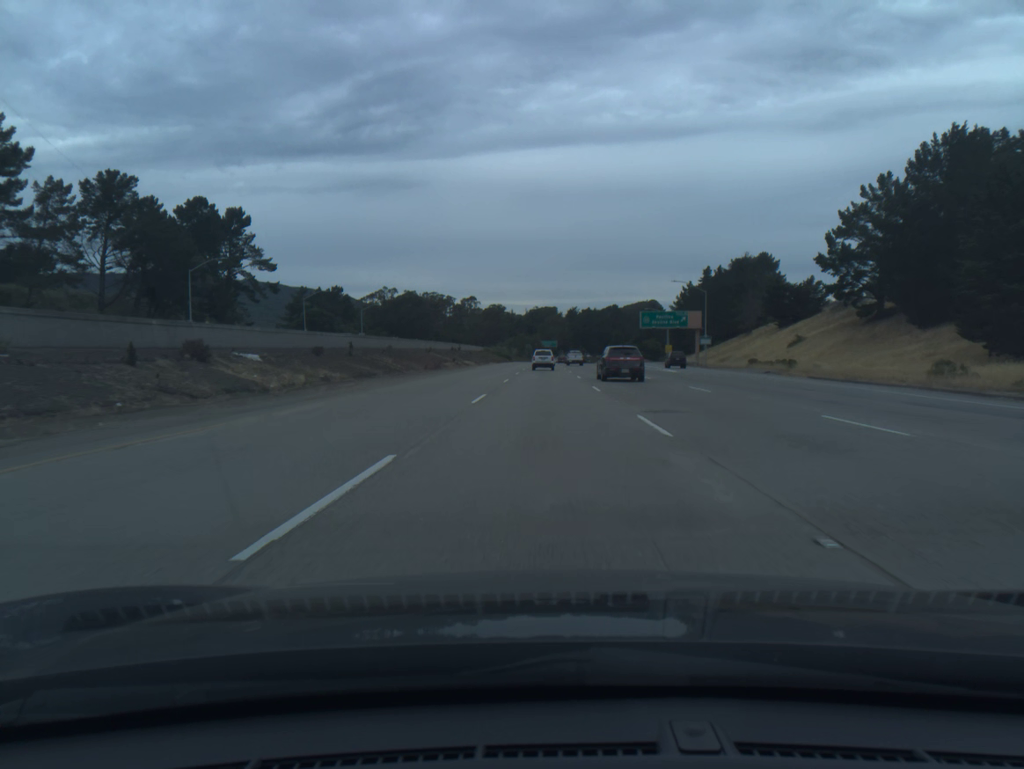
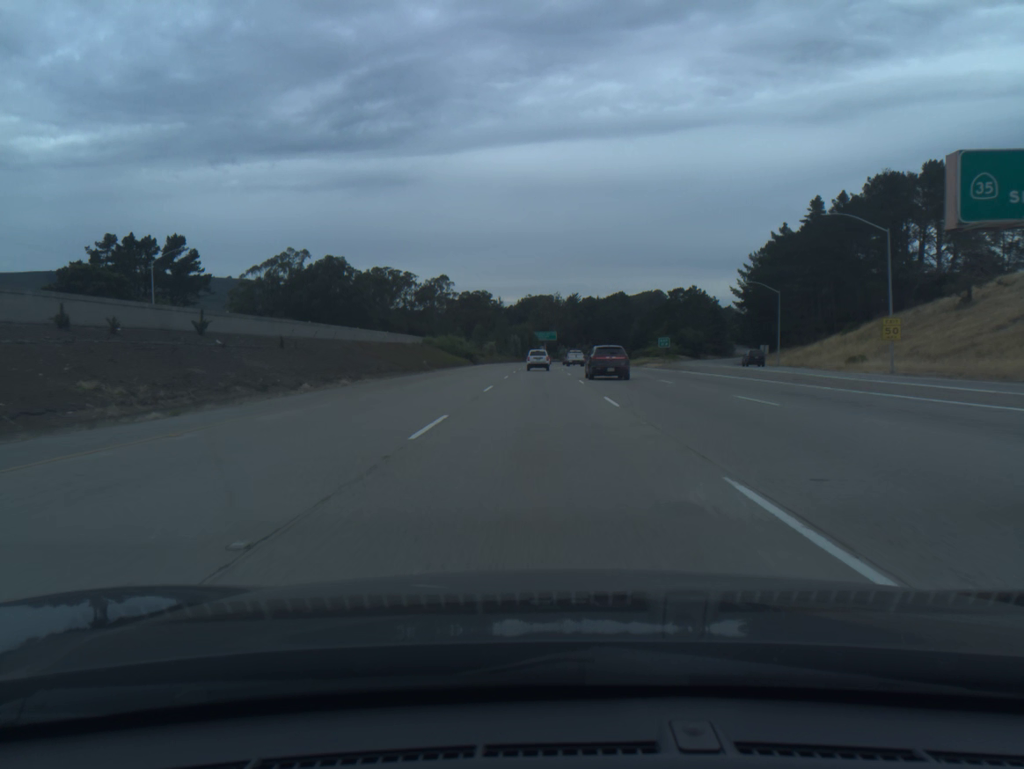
(+0.5, +96.1) m; 0°
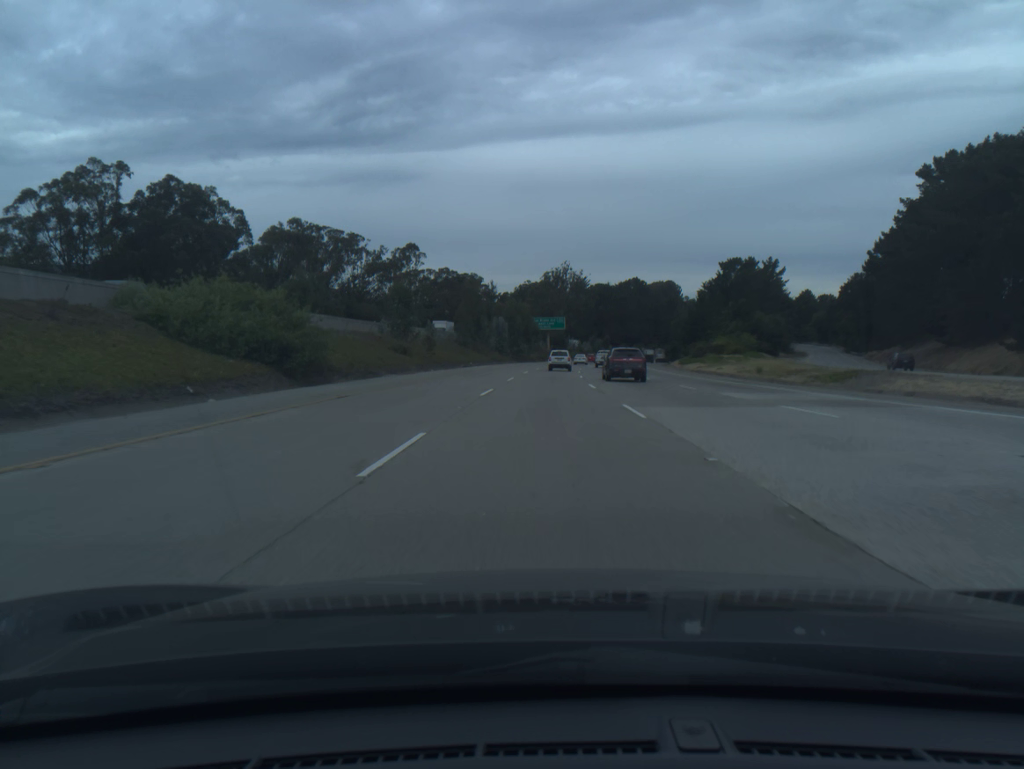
(-0.3, +76.5) m; 0°
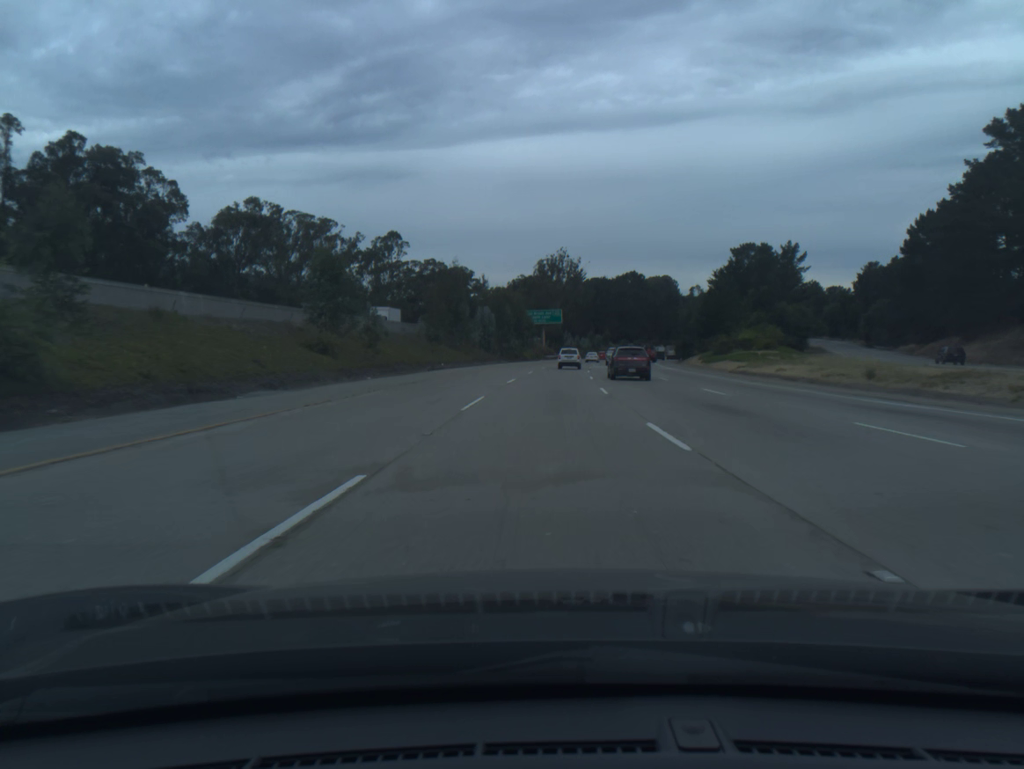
(0.0, +19.1) m; 0°
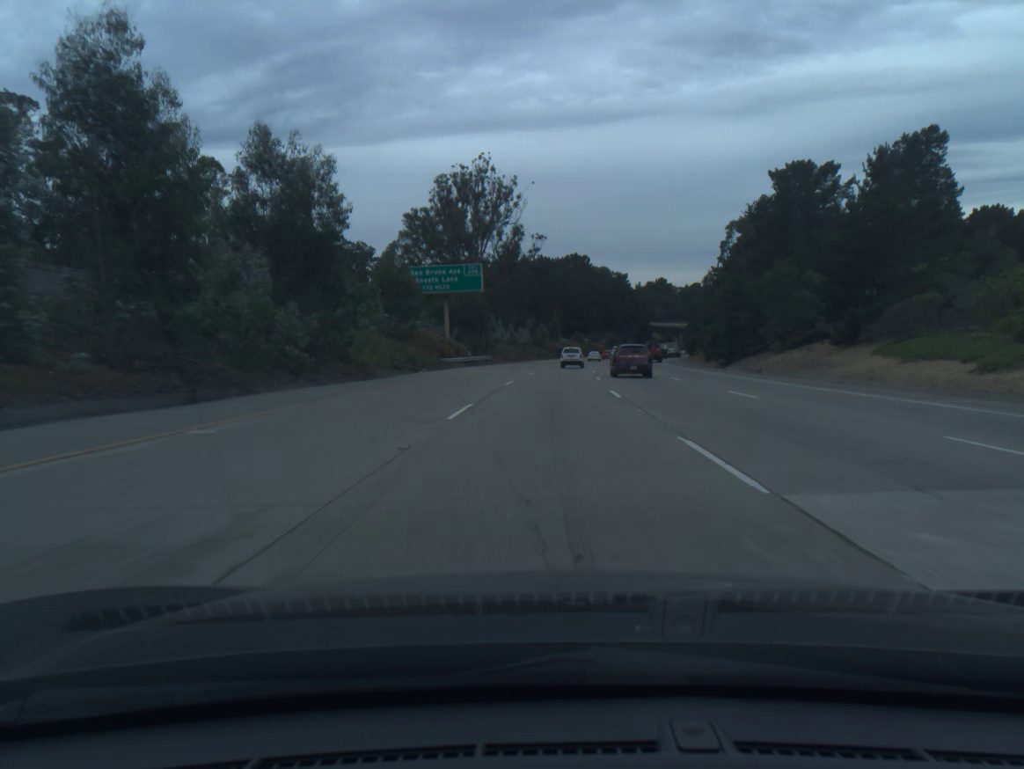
(+2.8, +76.3) m; +5°
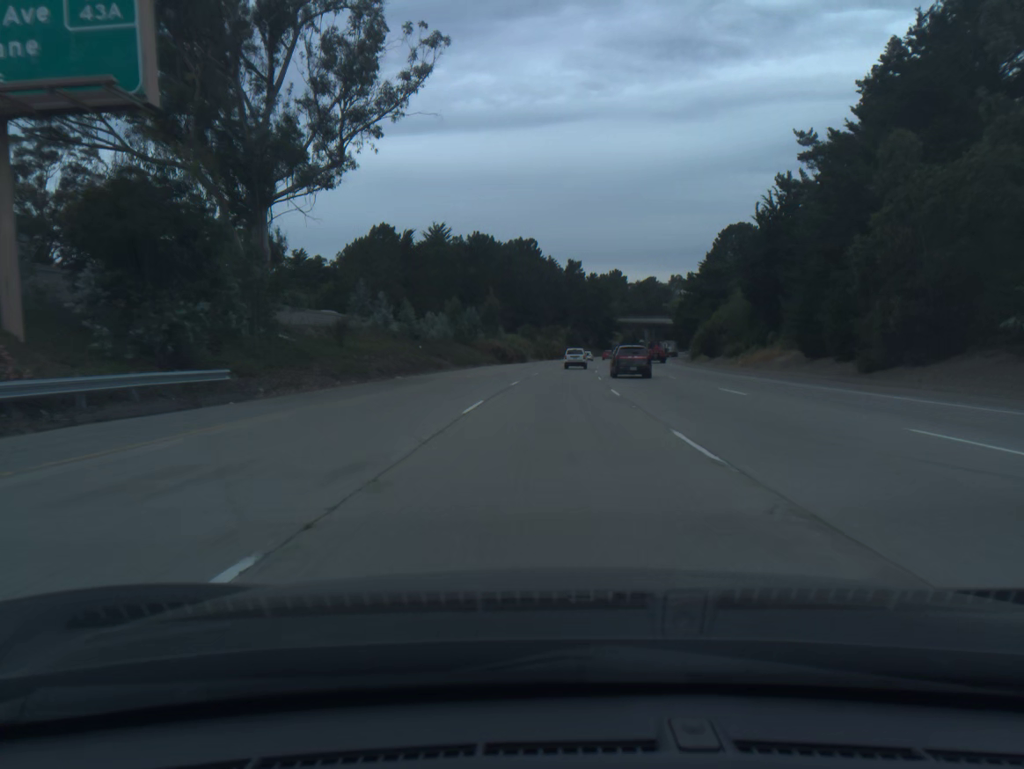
(+2.0, +57.3) m; +4°
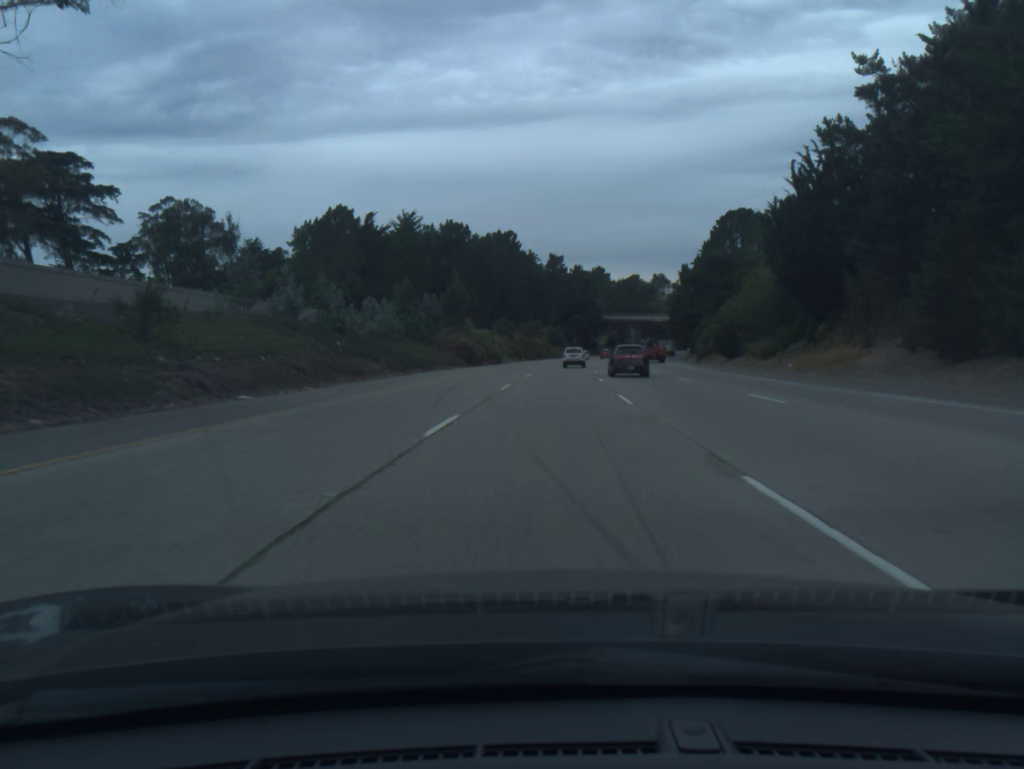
(+0.2, +19.1) m; +1°
